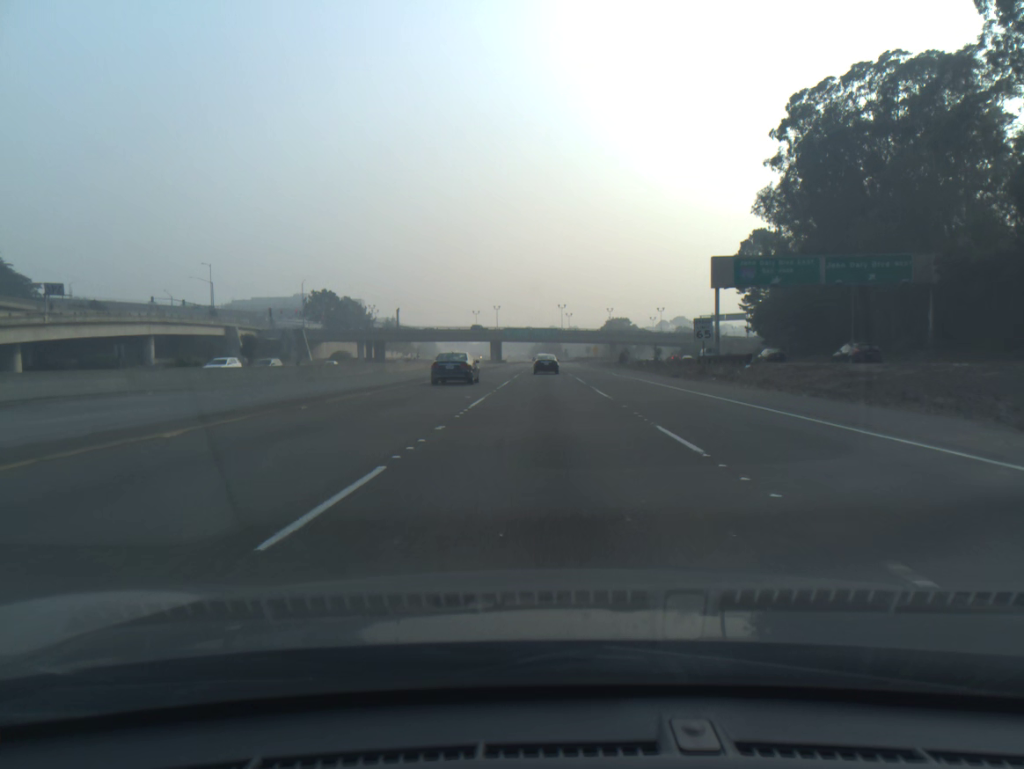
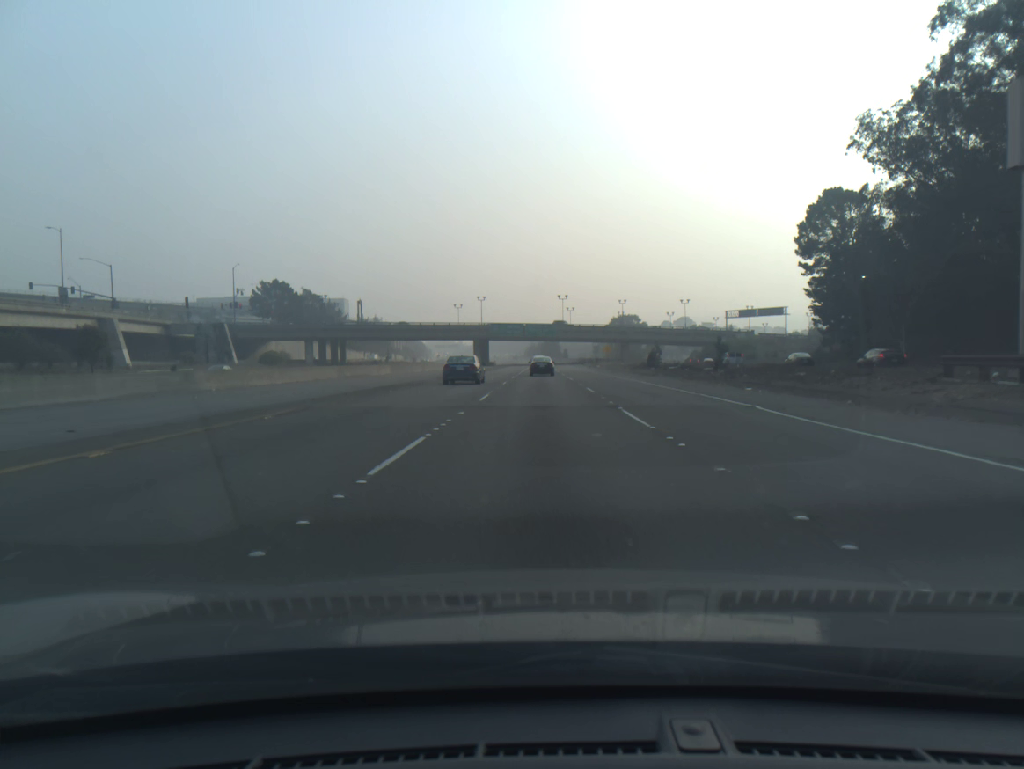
(+0.1, +40.4) m; 0°
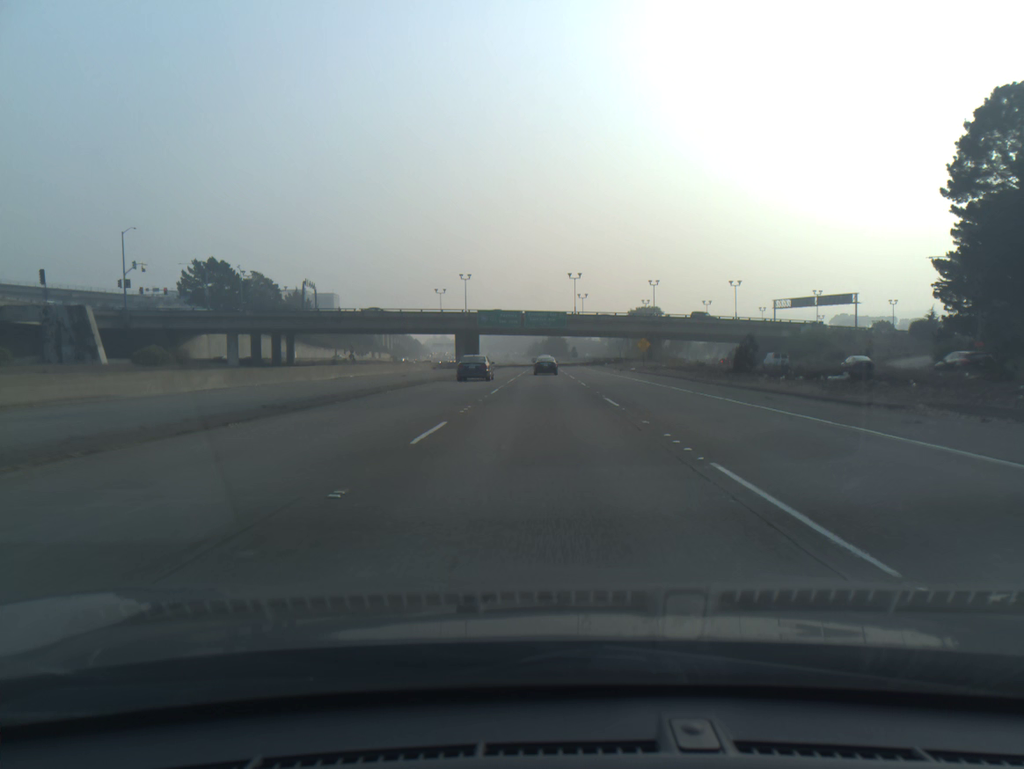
(-0.1, +41.0) m; 0°
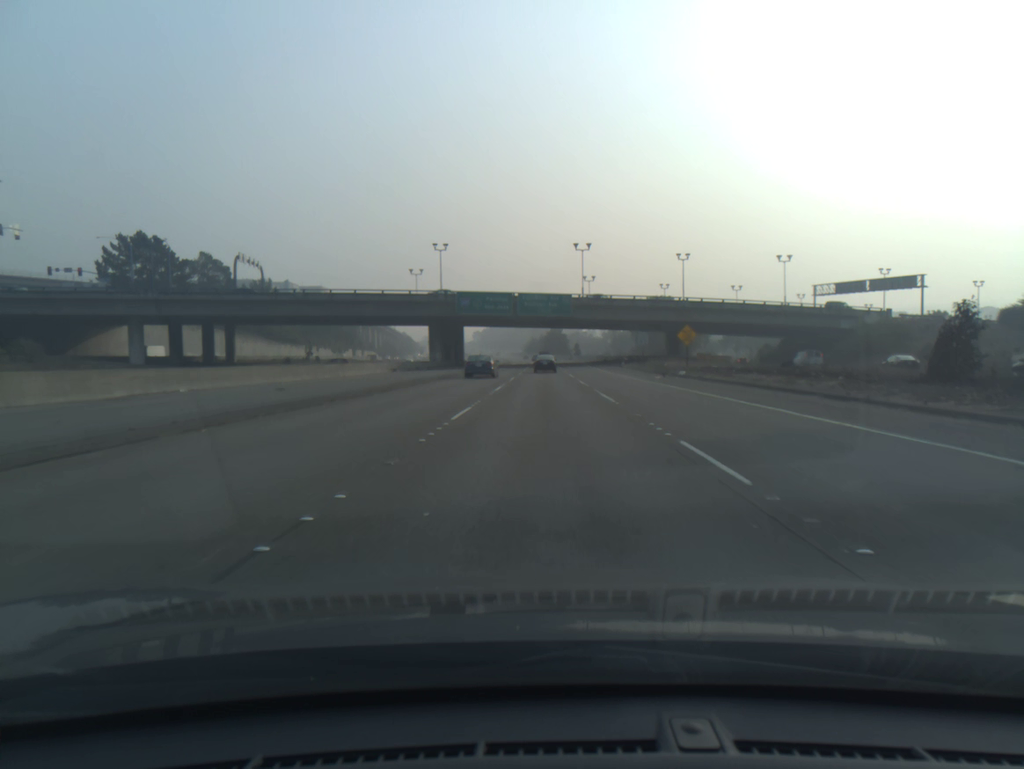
(0.0, +27.9) m; 0°
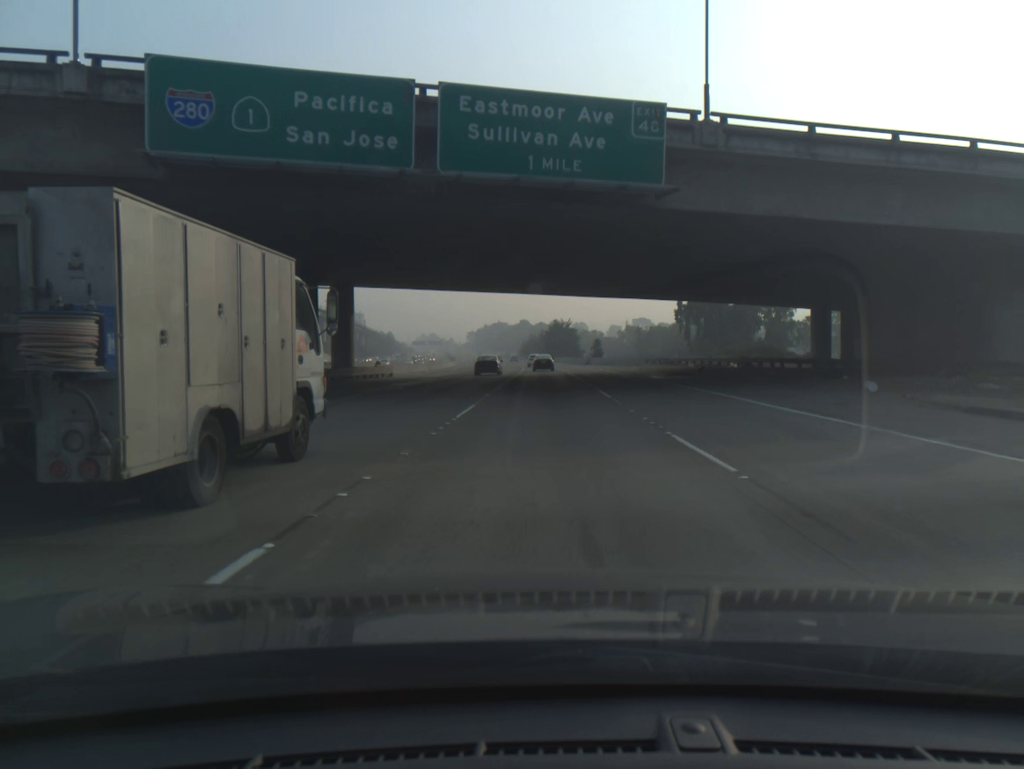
(+0.1, +71.5) m; 0°
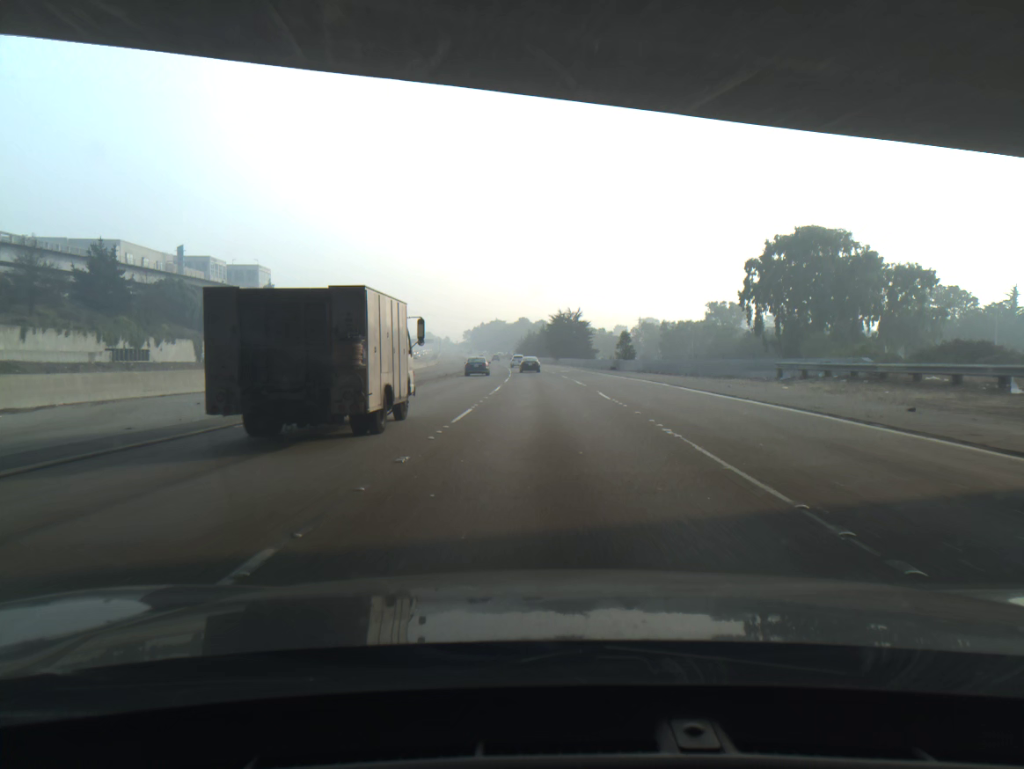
(0.0, +44.2) m; 0°
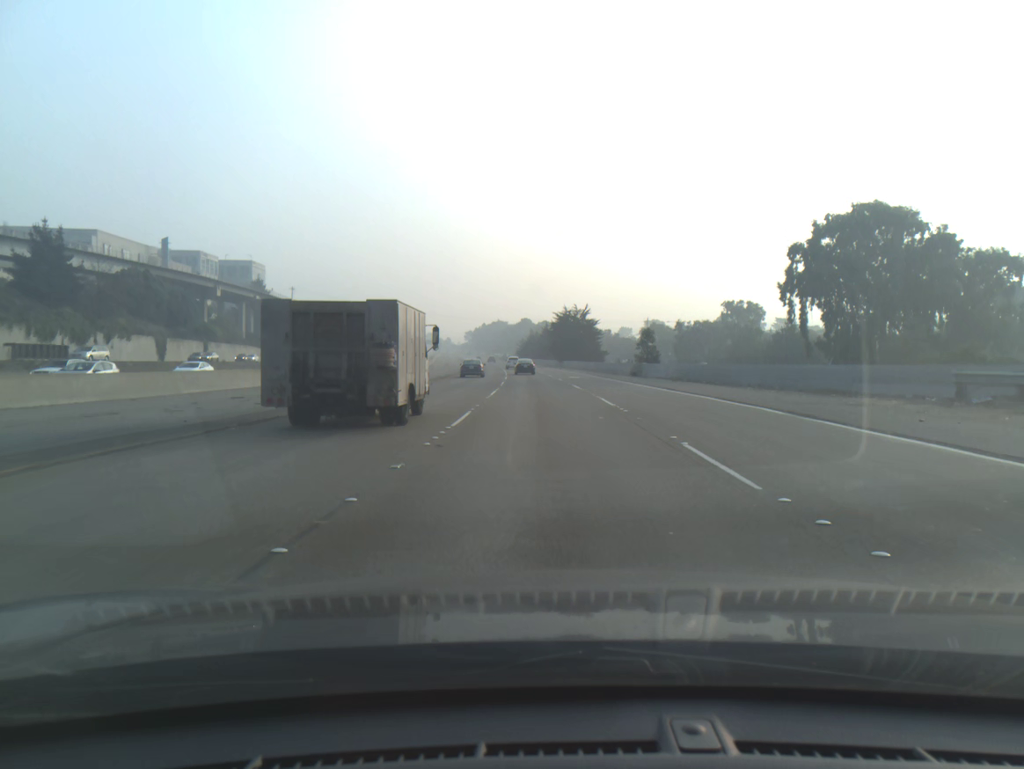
(0.0, +15.0) m; 0°
